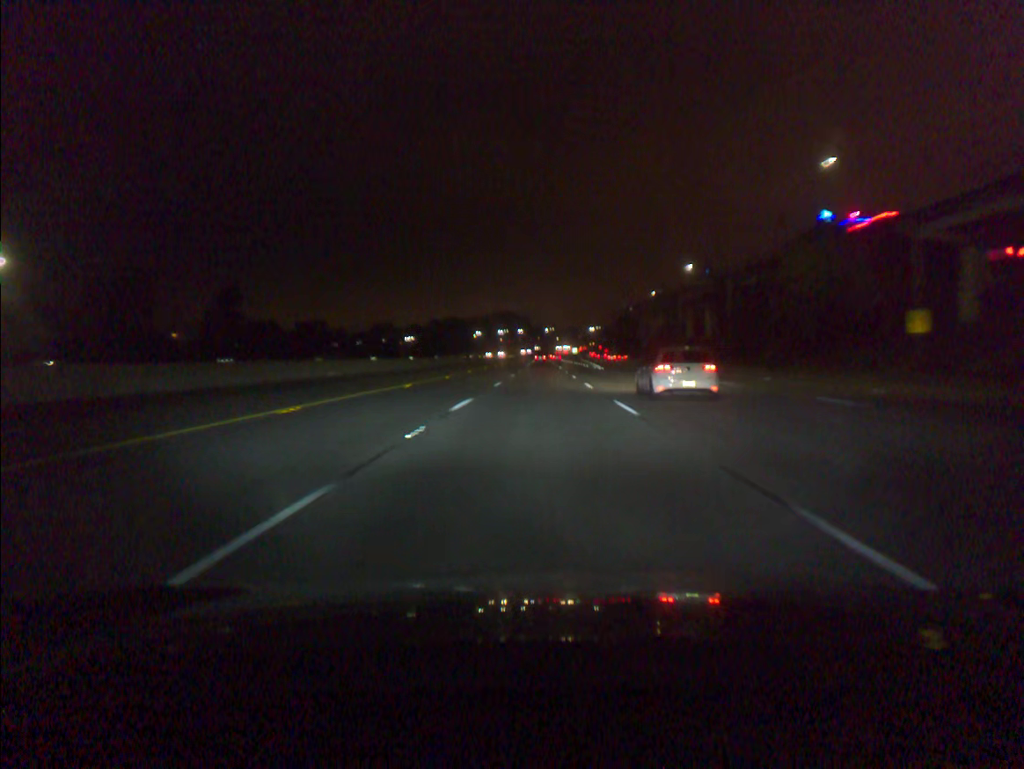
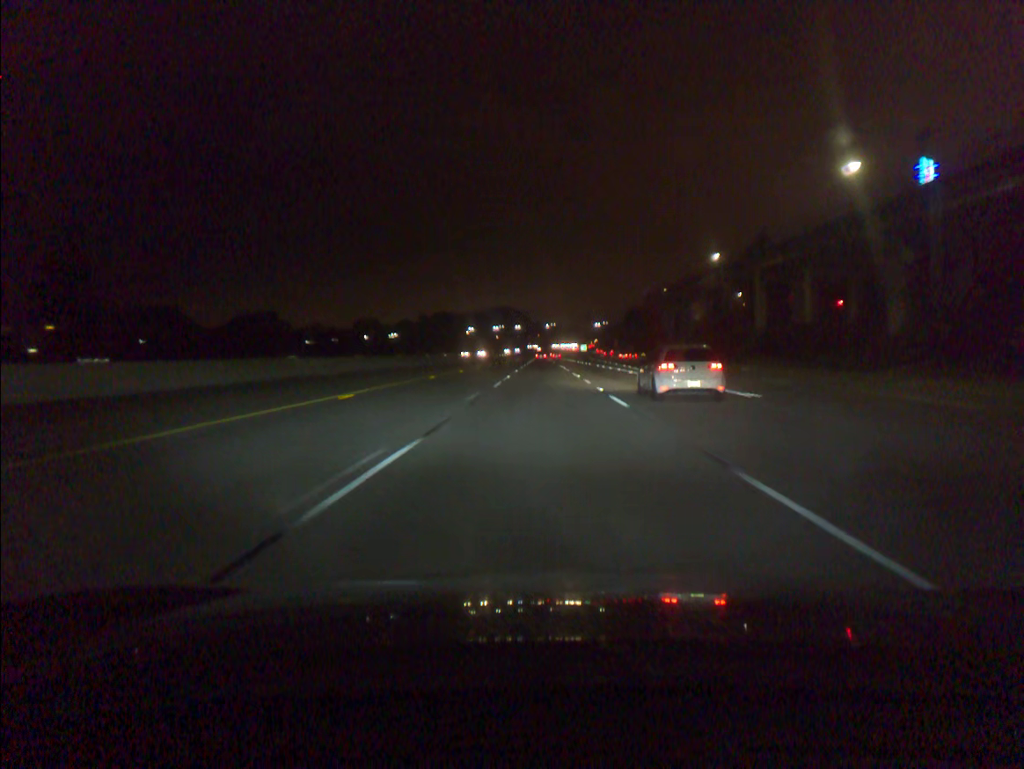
(0.0, +55.1) m; 0°
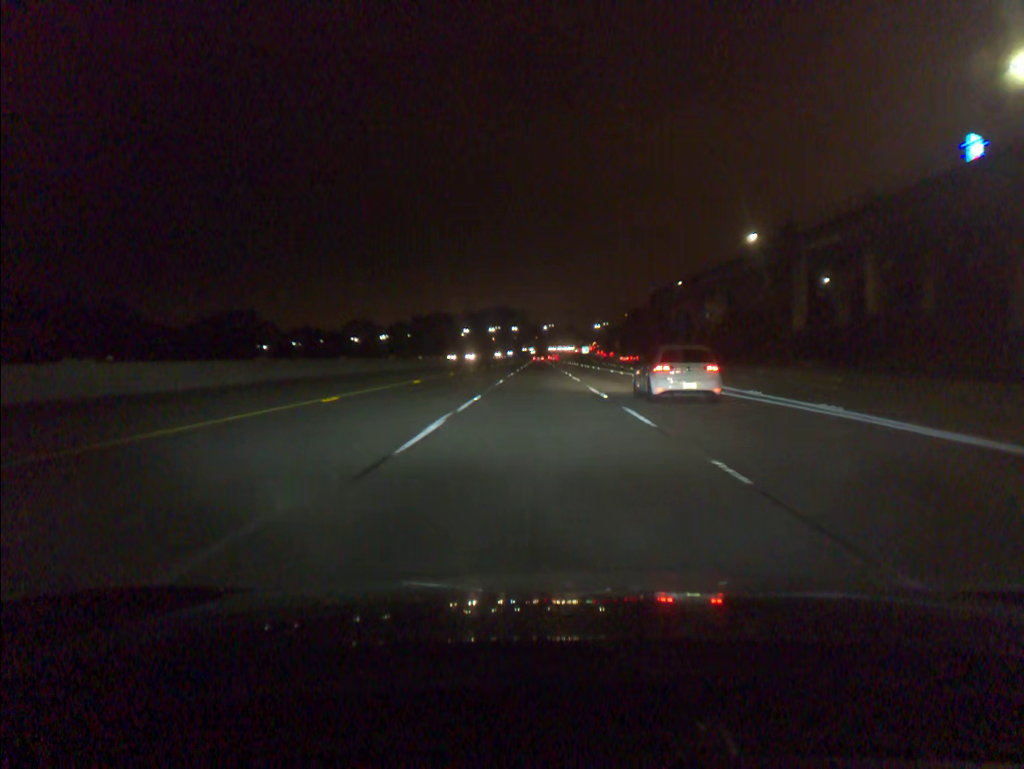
(0.0, +18.3) m; 0°
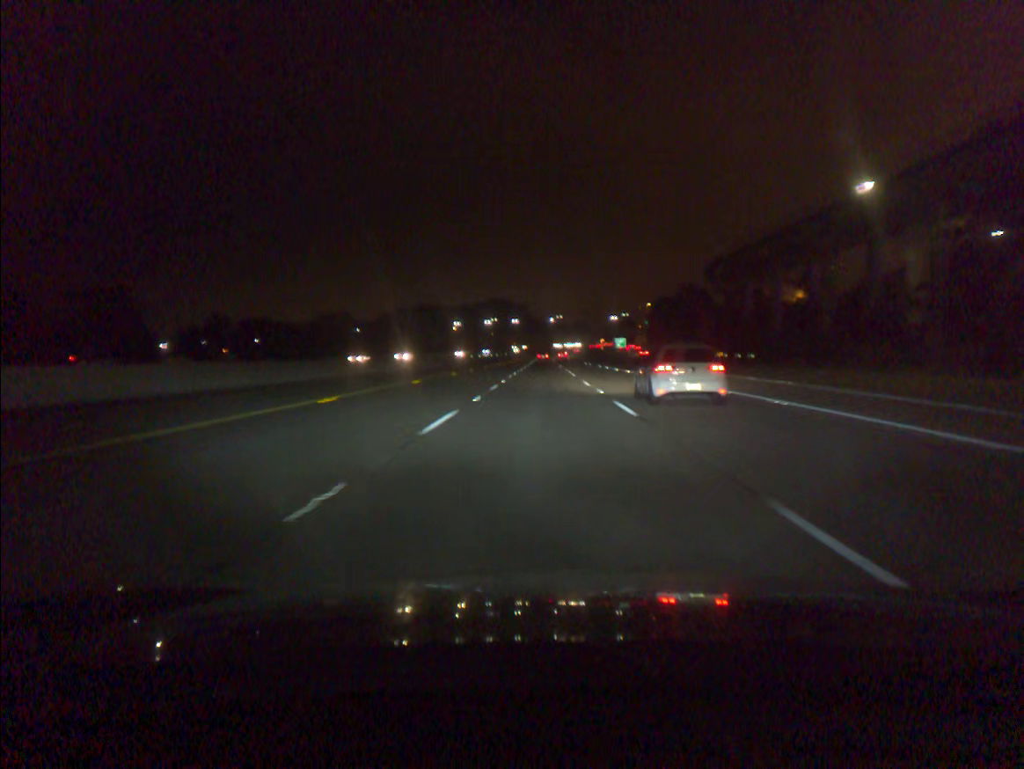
(-0.2, +73.2) m; 0°
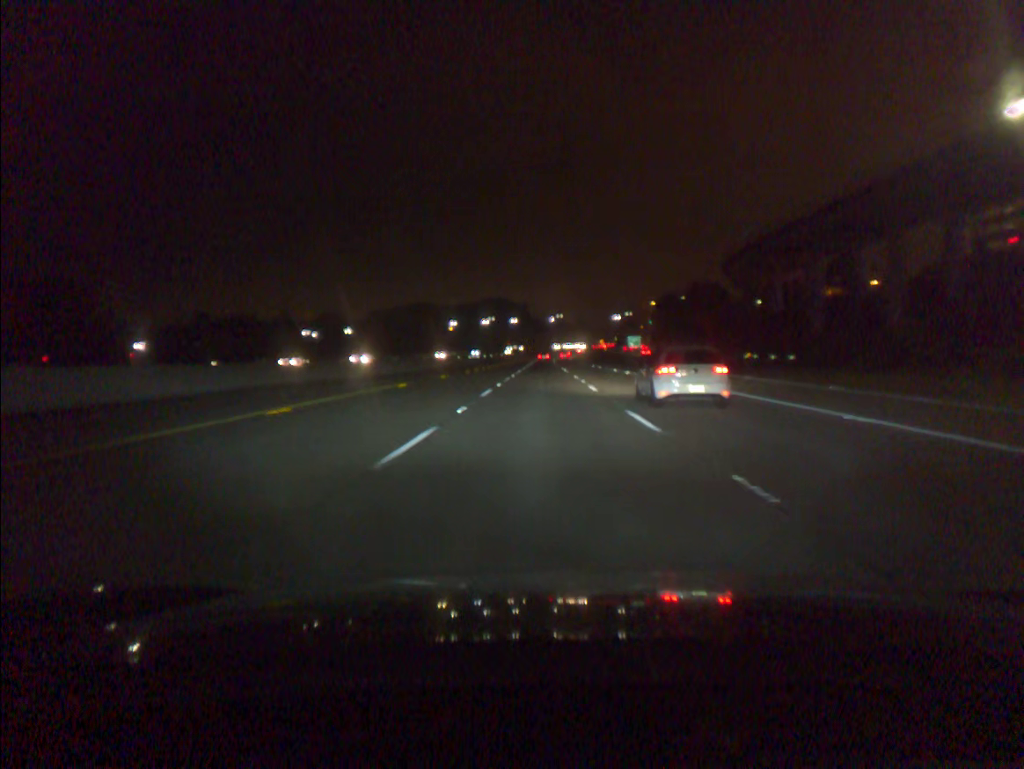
(0.0, +18.3) m; 0°
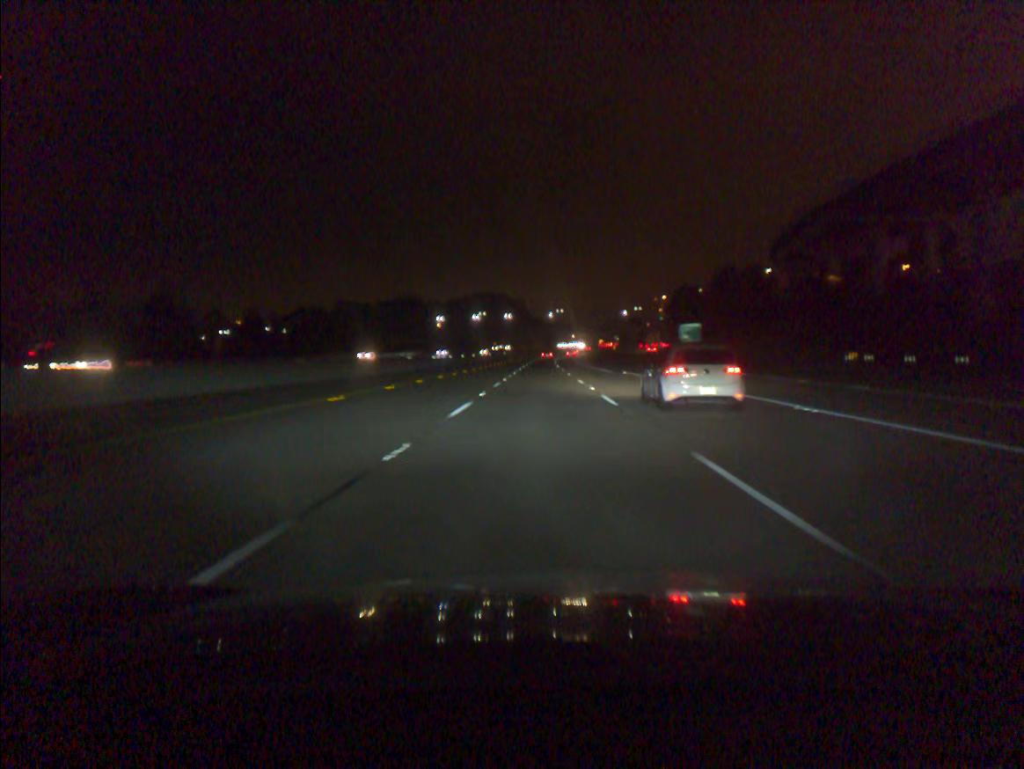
(+0.1, +36.6) m; 0°
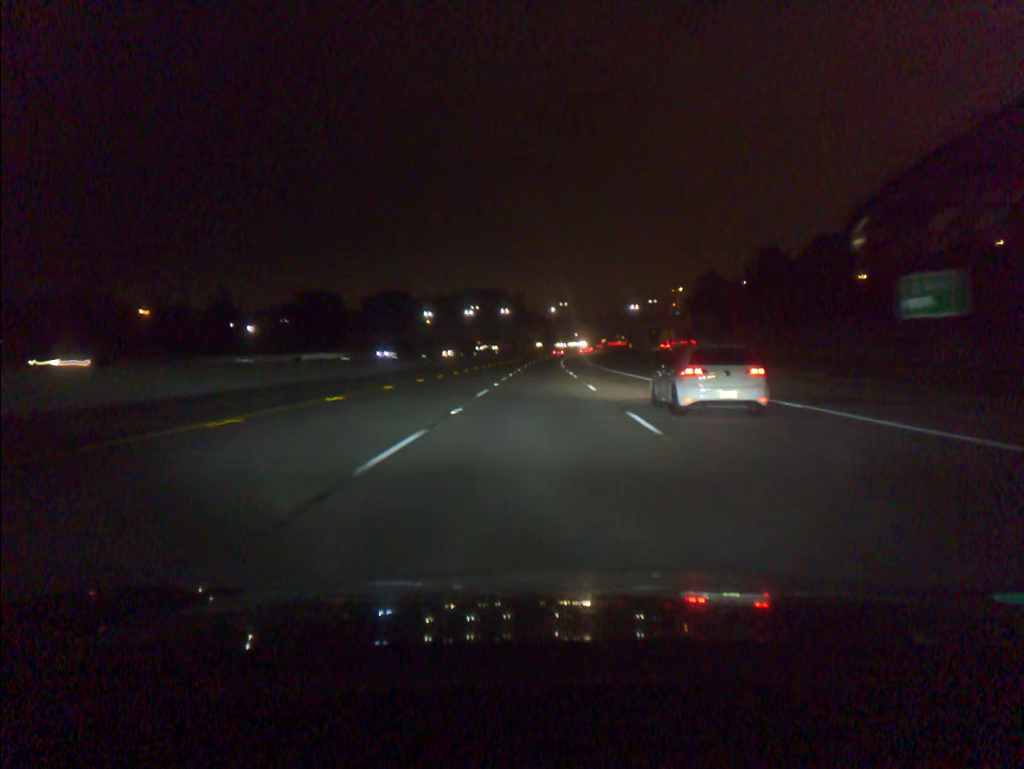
(0.0, +36.6) m; 0°
